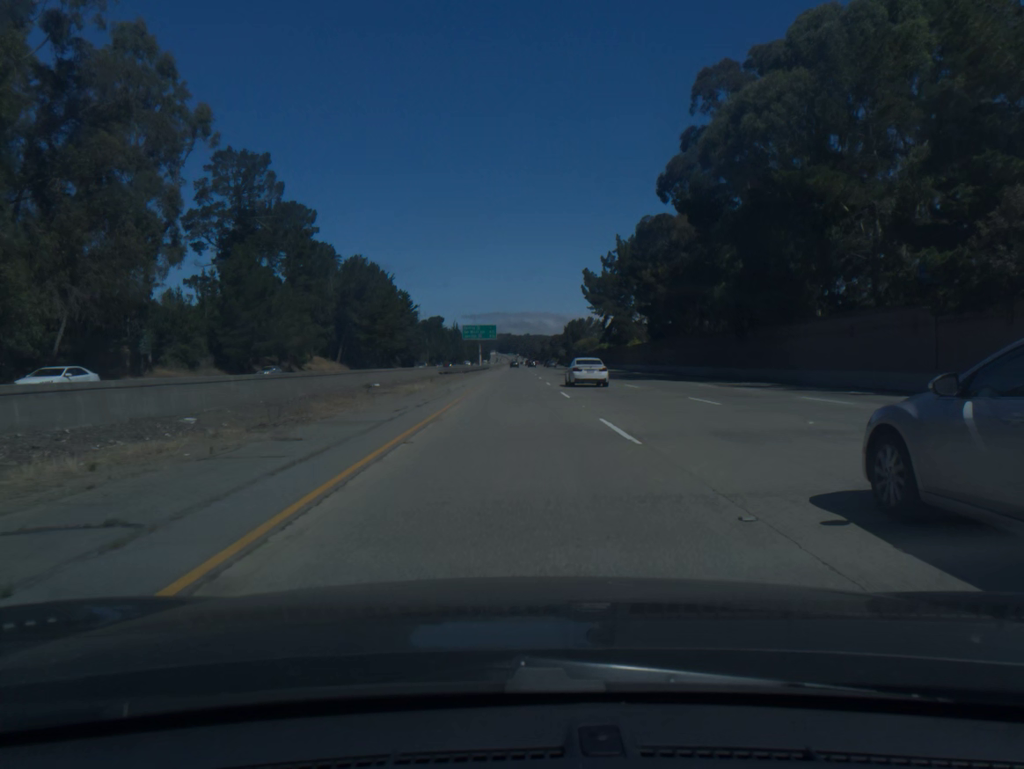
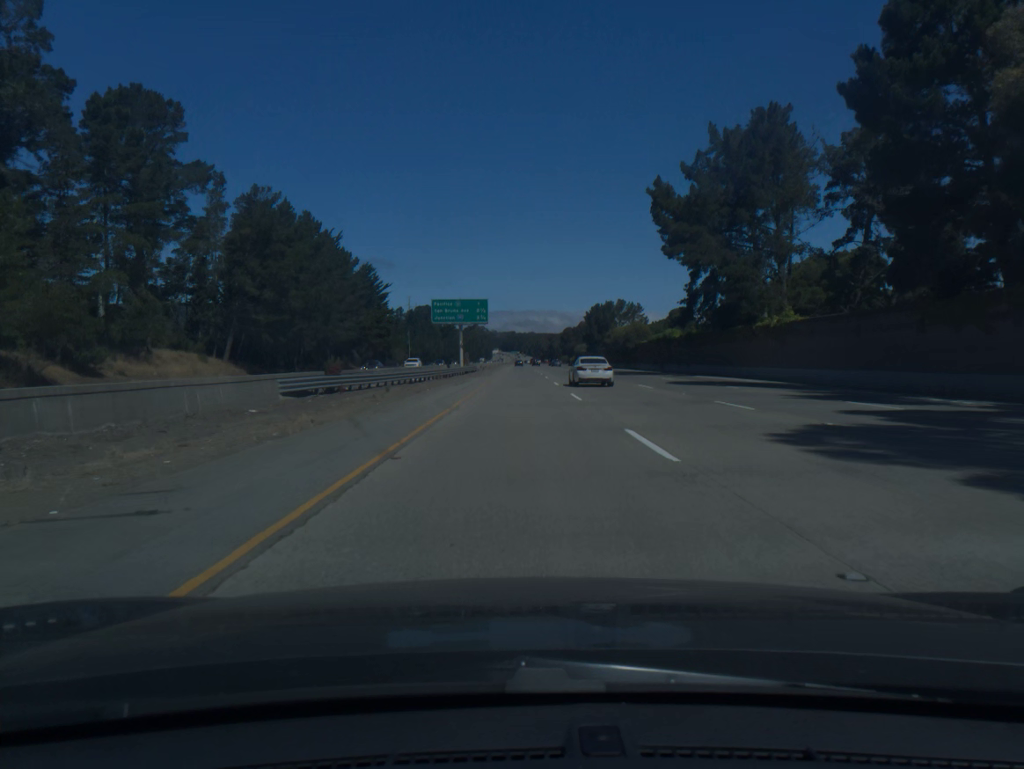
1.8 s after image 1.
(-0.2, +60.8) m; 0°
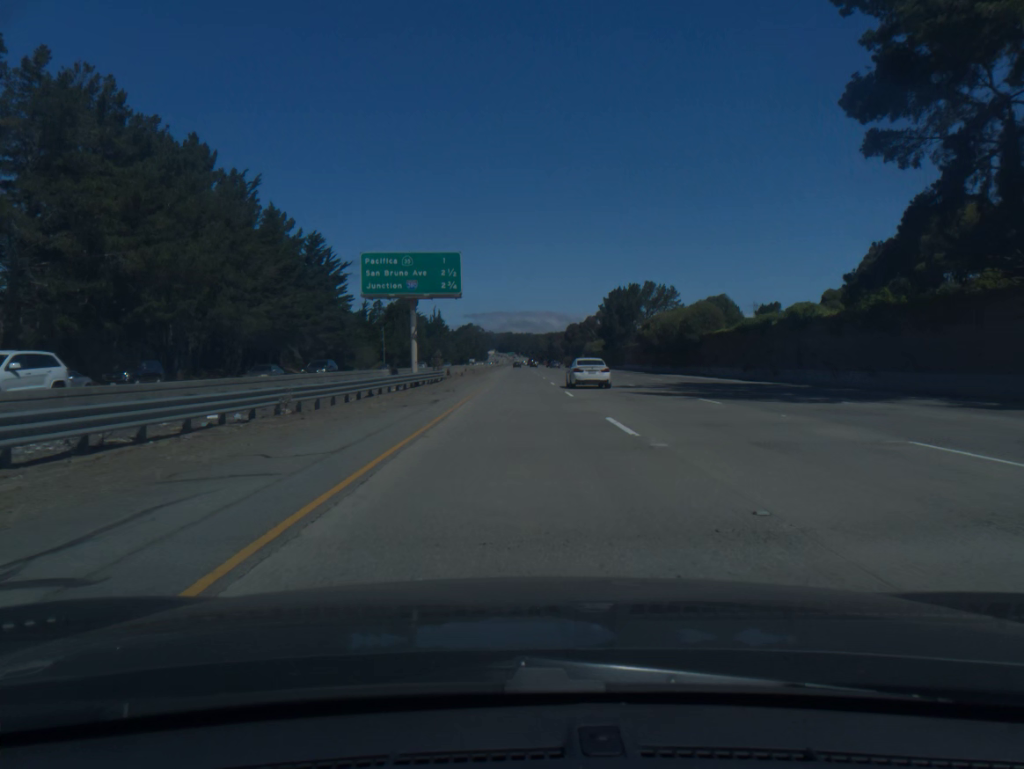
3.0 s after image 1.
(+0.1, +40.6) m; 0°
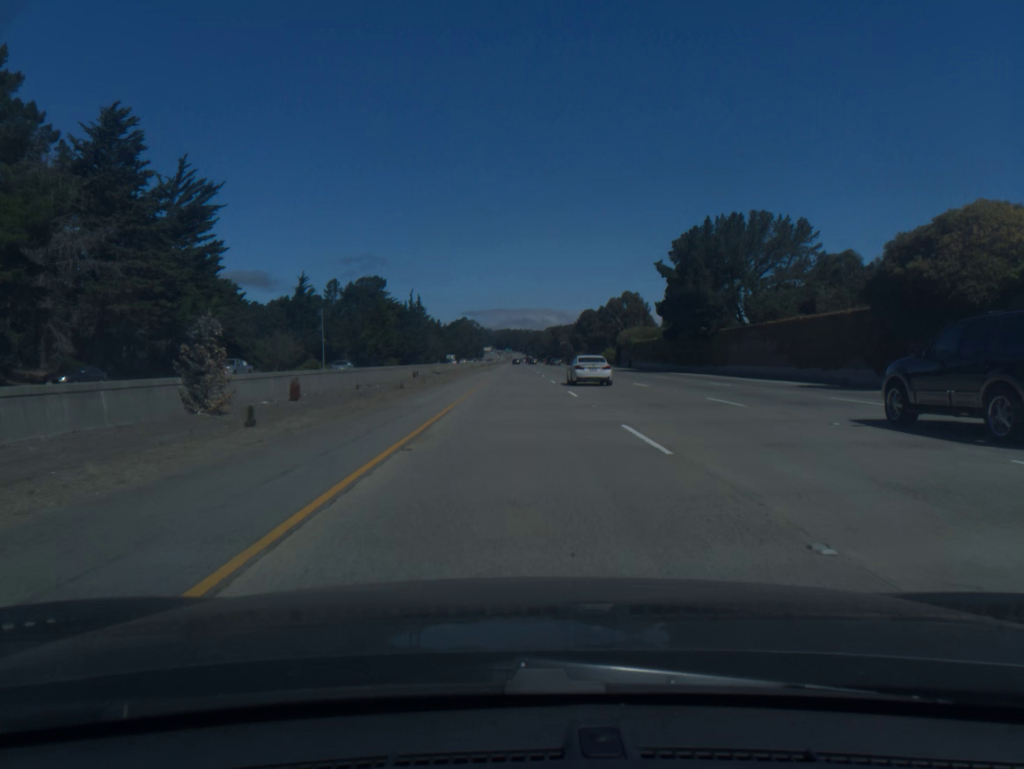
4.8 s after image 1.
(0.0, +60.9) m; 0°
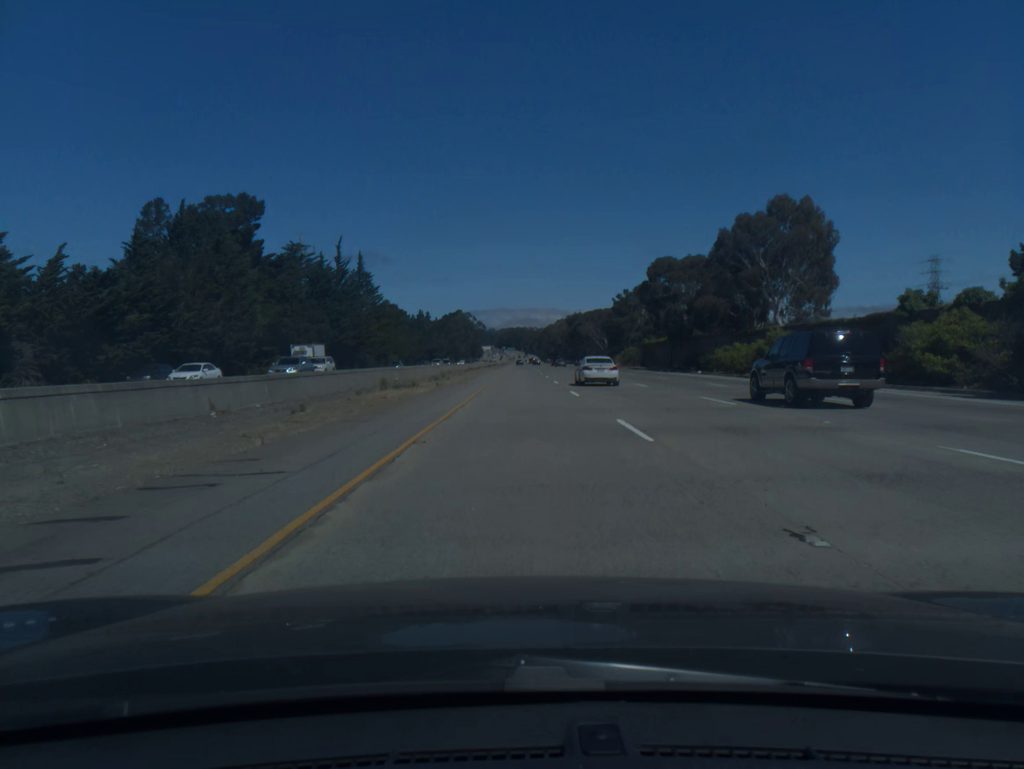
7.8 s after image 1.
(-0.1, +101.0) m; 0°
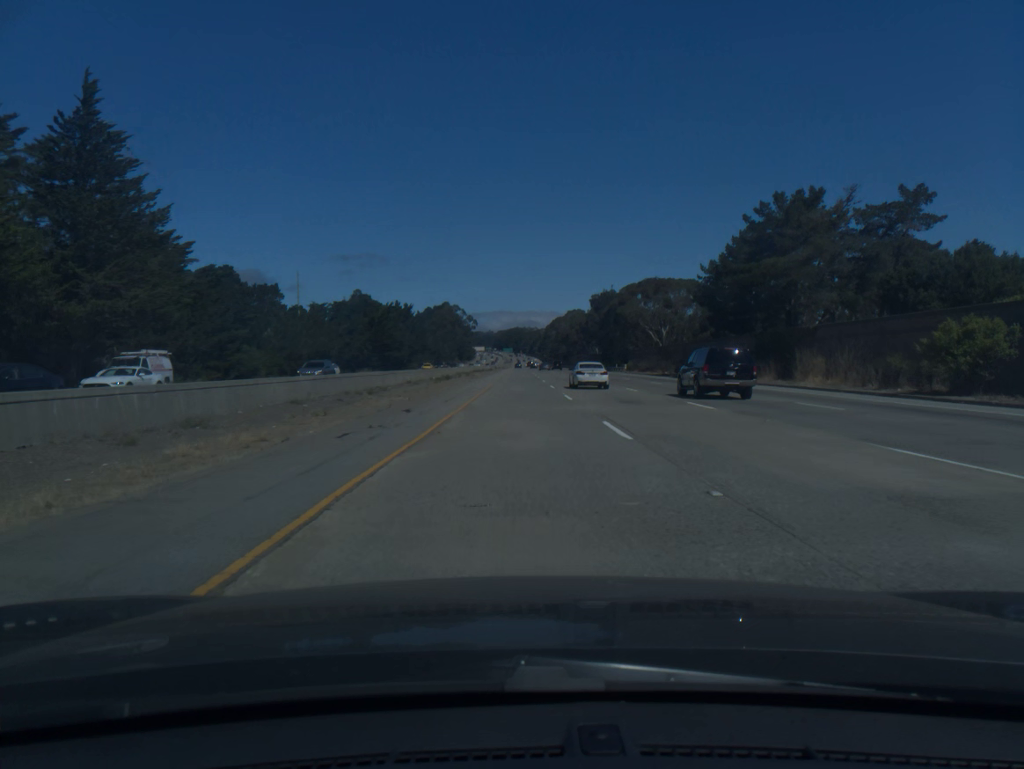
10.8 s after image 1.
(+0.4, +100.8) m; 0°
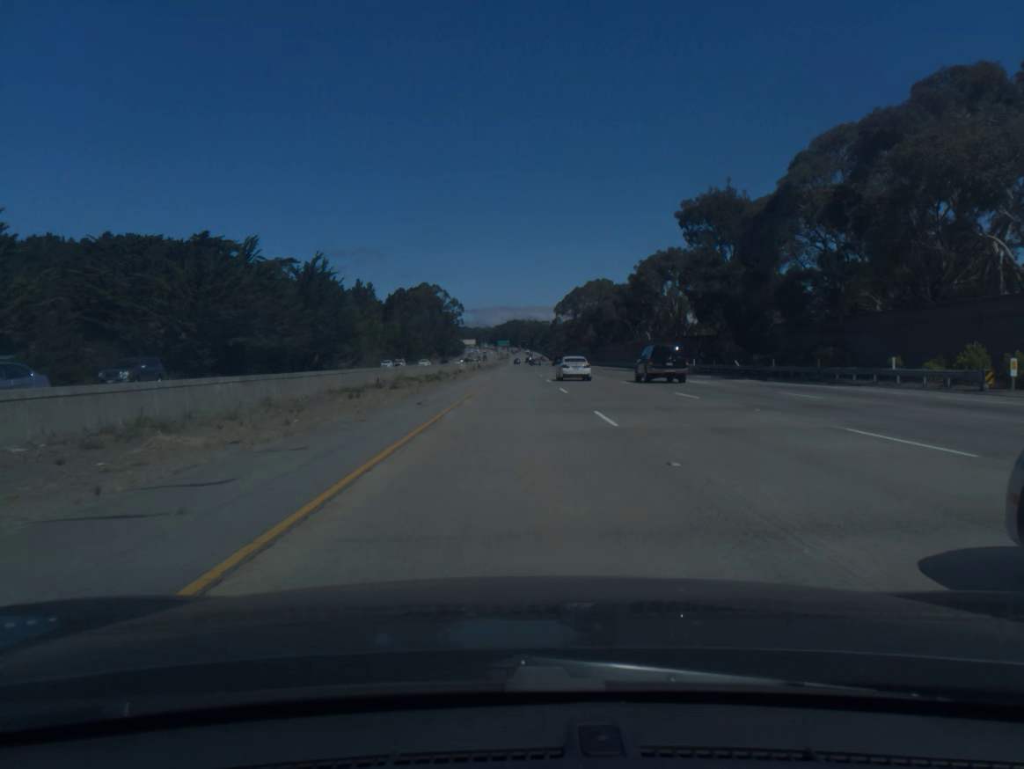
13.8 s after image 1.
(+0.2, +101.0) m; 0°
